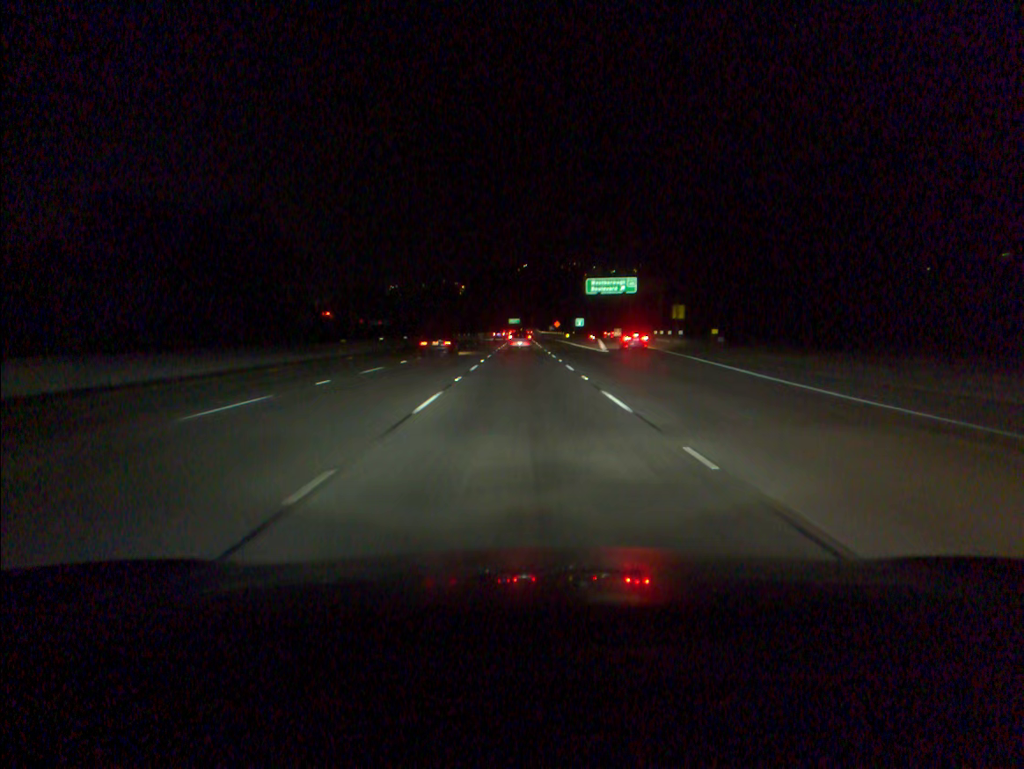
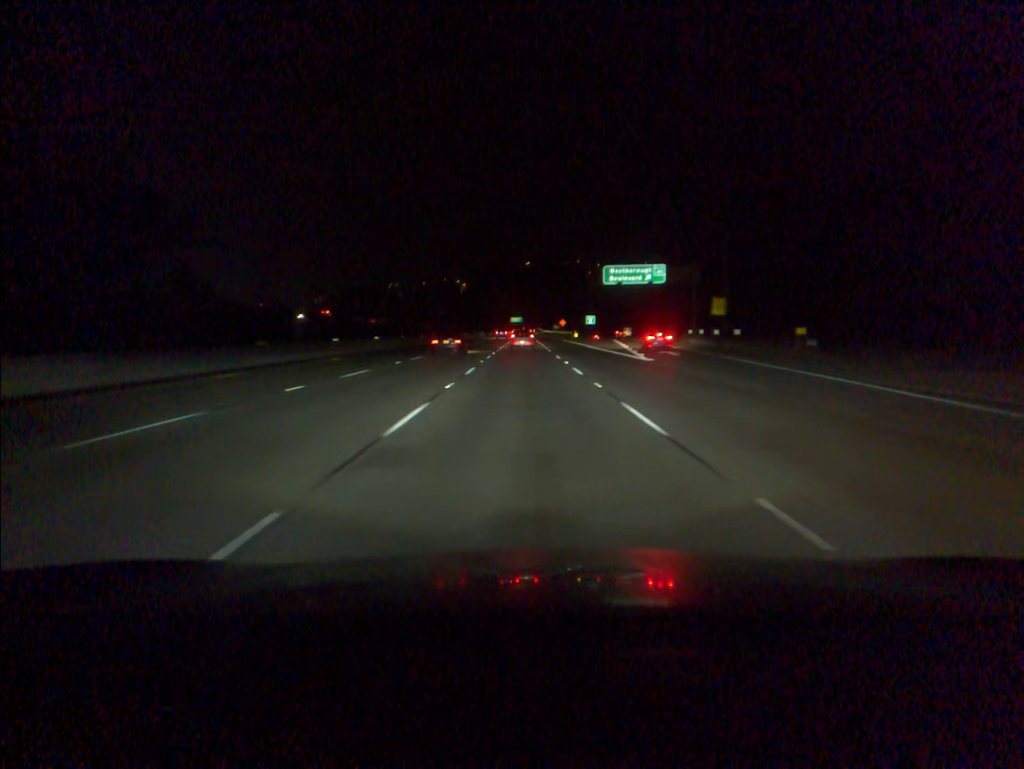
(0.0, +17.7) m; 0°
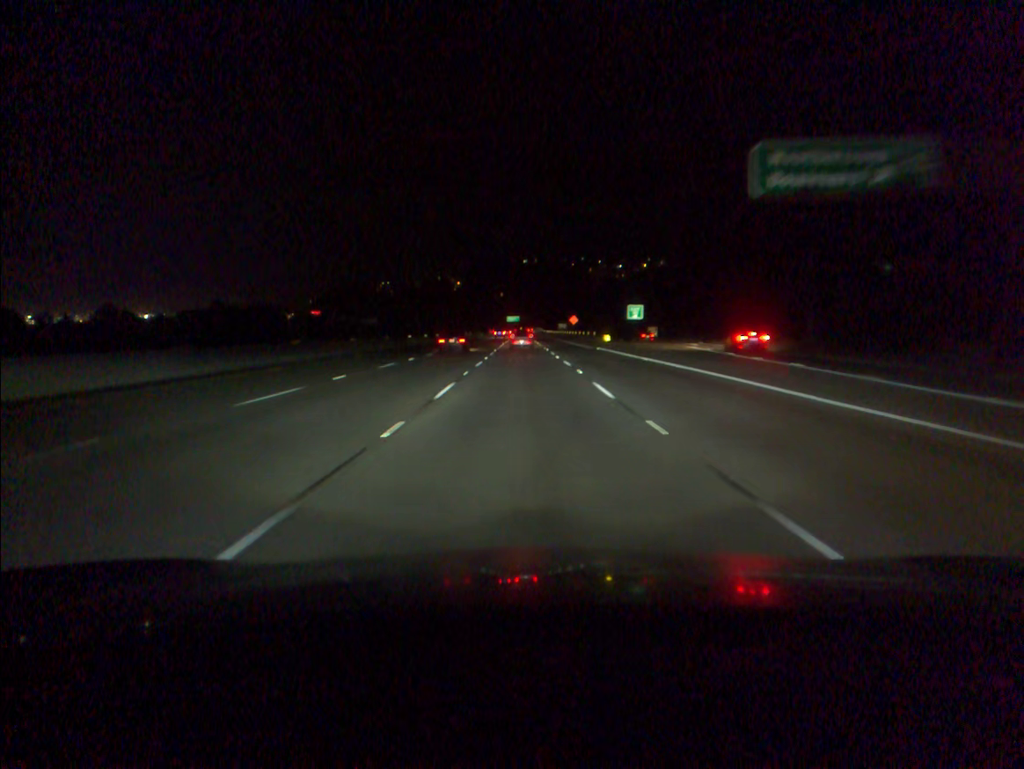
(+0.1, +52.8) m; 0°
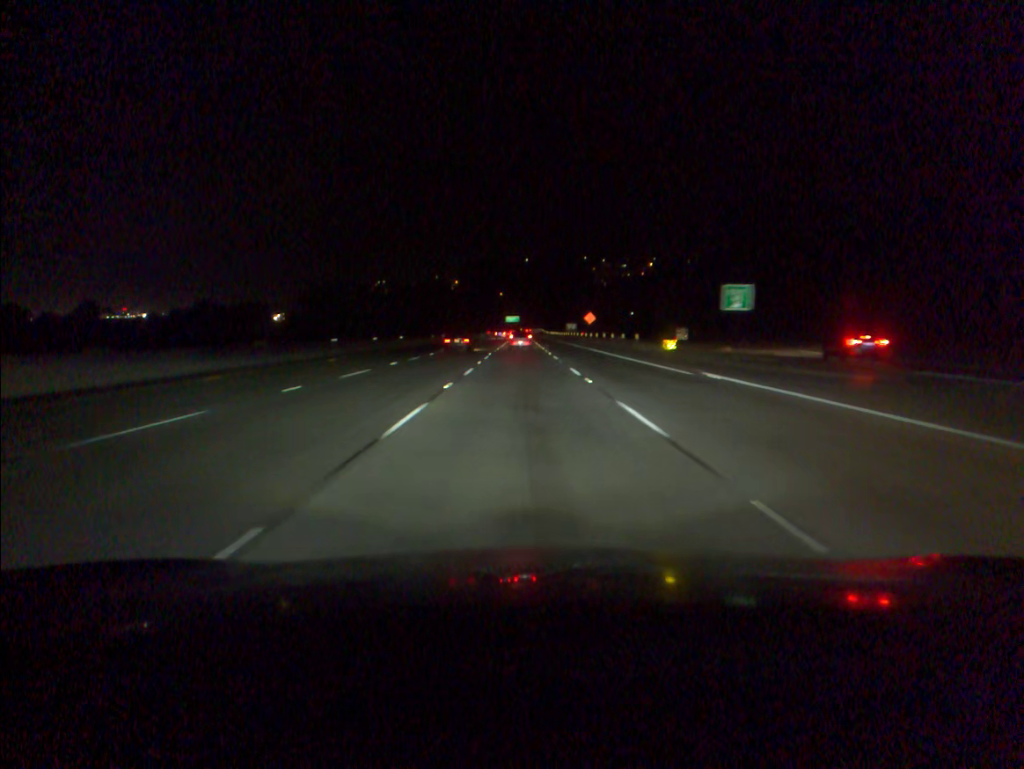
(0.0, +35.0) m; 0°
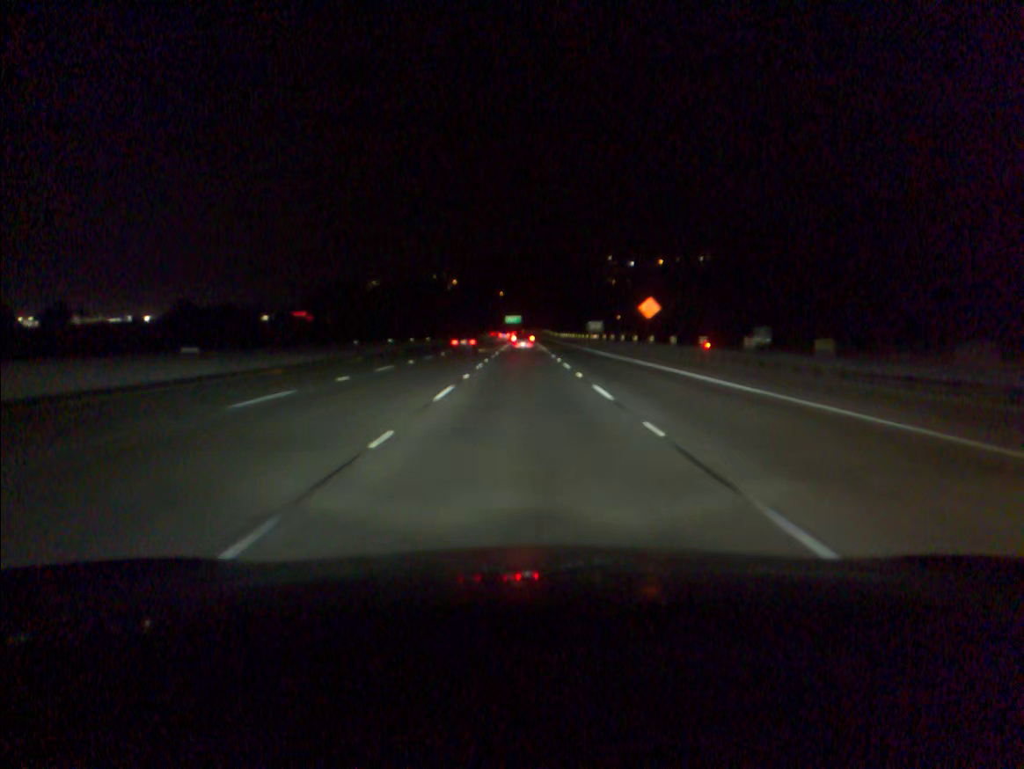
(-0.1, +52.6) m; 0°
